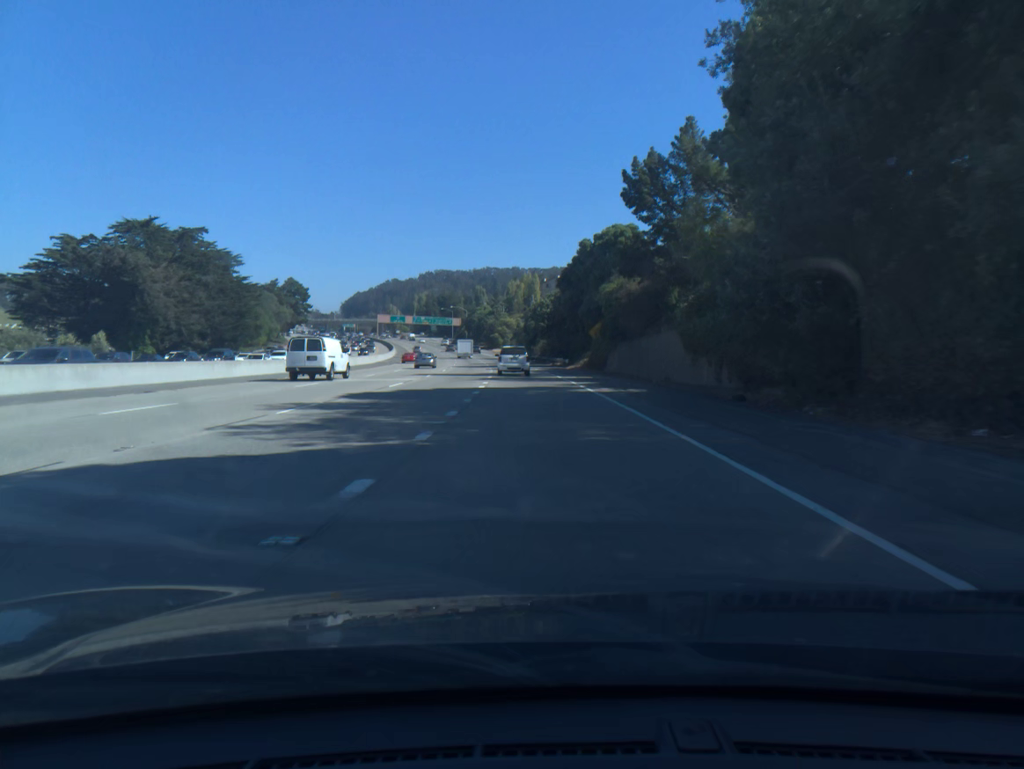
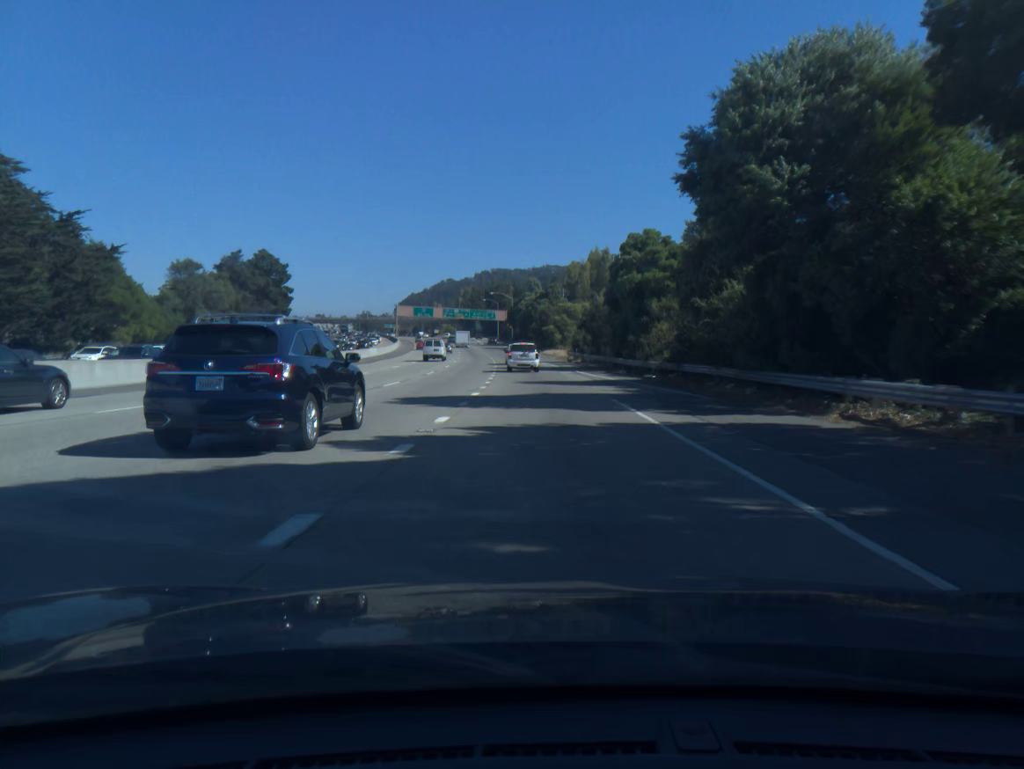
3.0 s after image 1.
(-3.0, +73.8) m; -5°
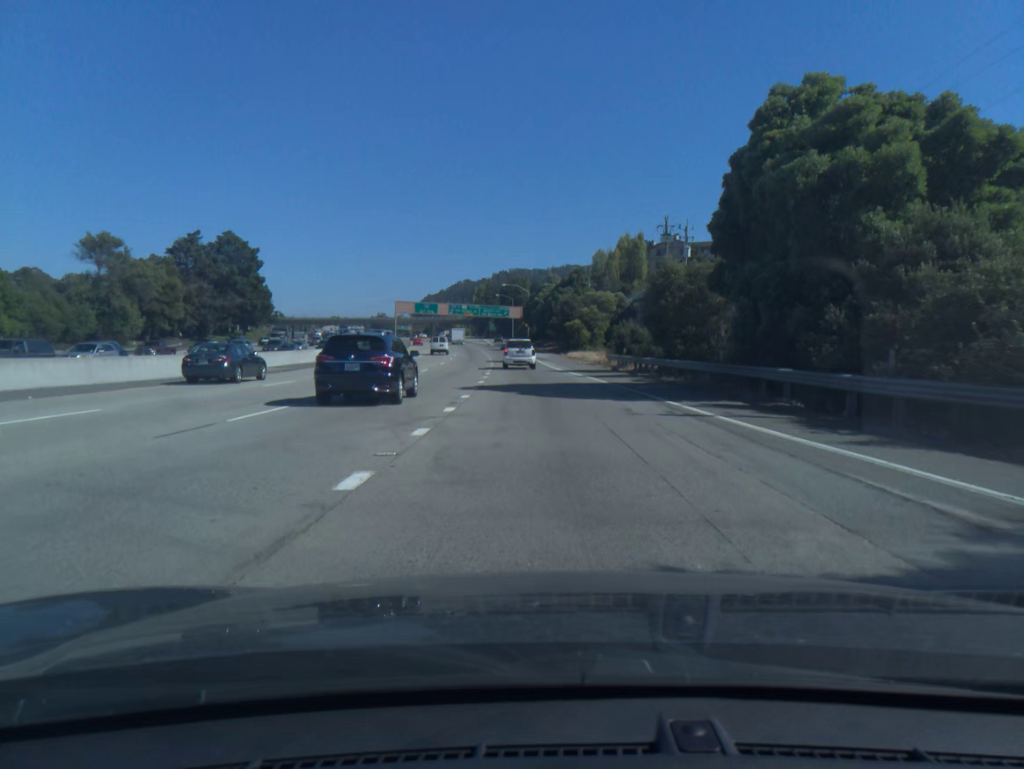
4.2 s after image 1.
(-0.3, +29.5) m; -1°
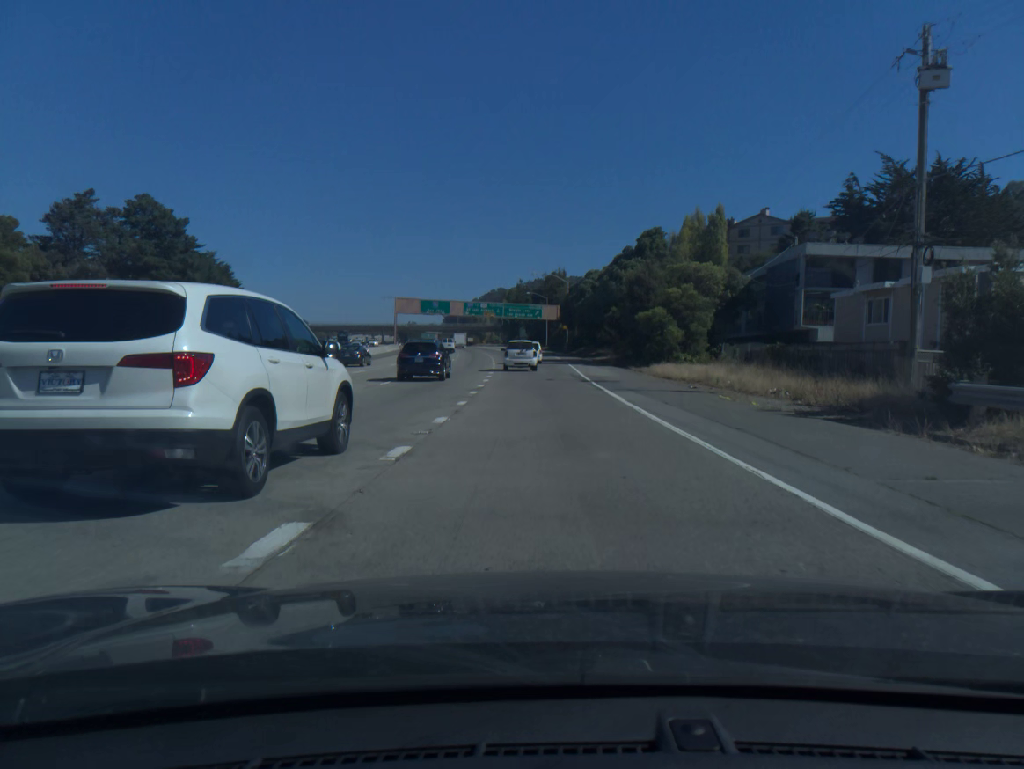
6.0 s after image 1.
(-1.0, +43.0) m; -2°
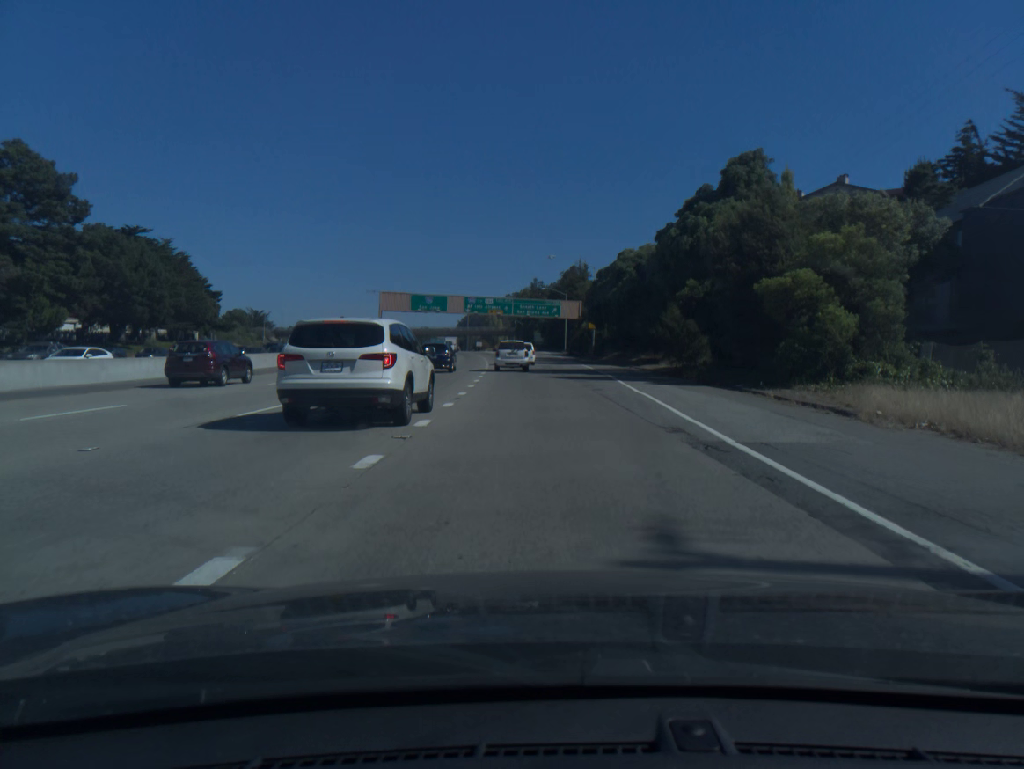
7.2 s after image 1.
(-0.3, +27.8) m; -1°
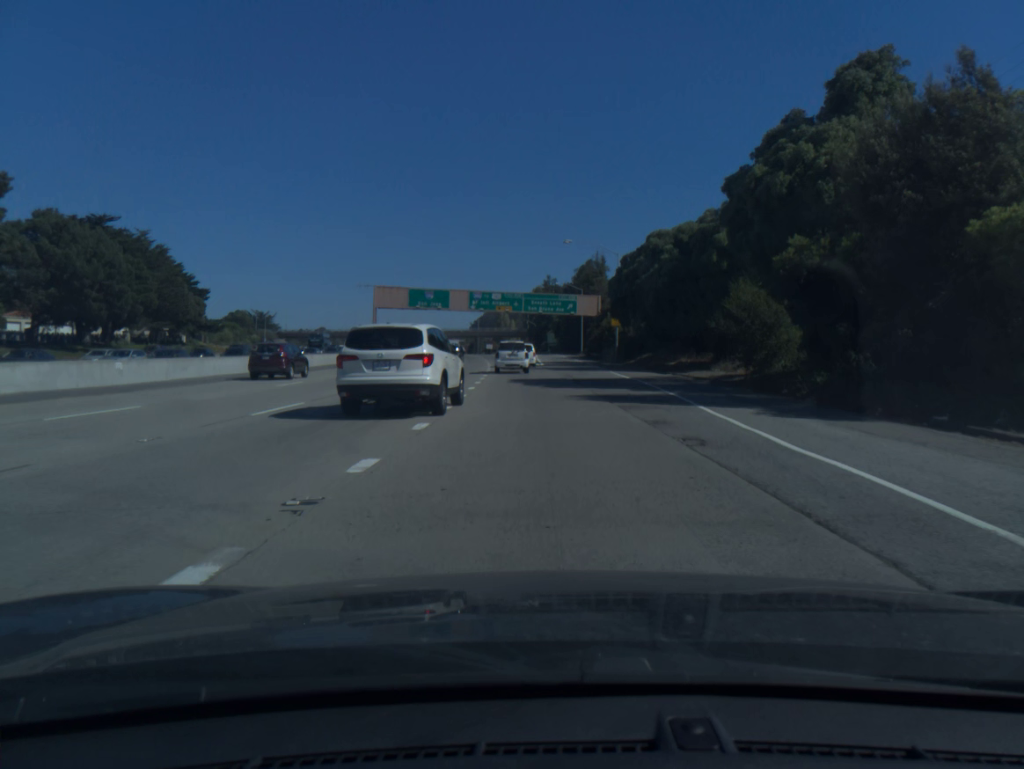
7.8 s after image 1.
(-0.1, +13.7) m; -1°
